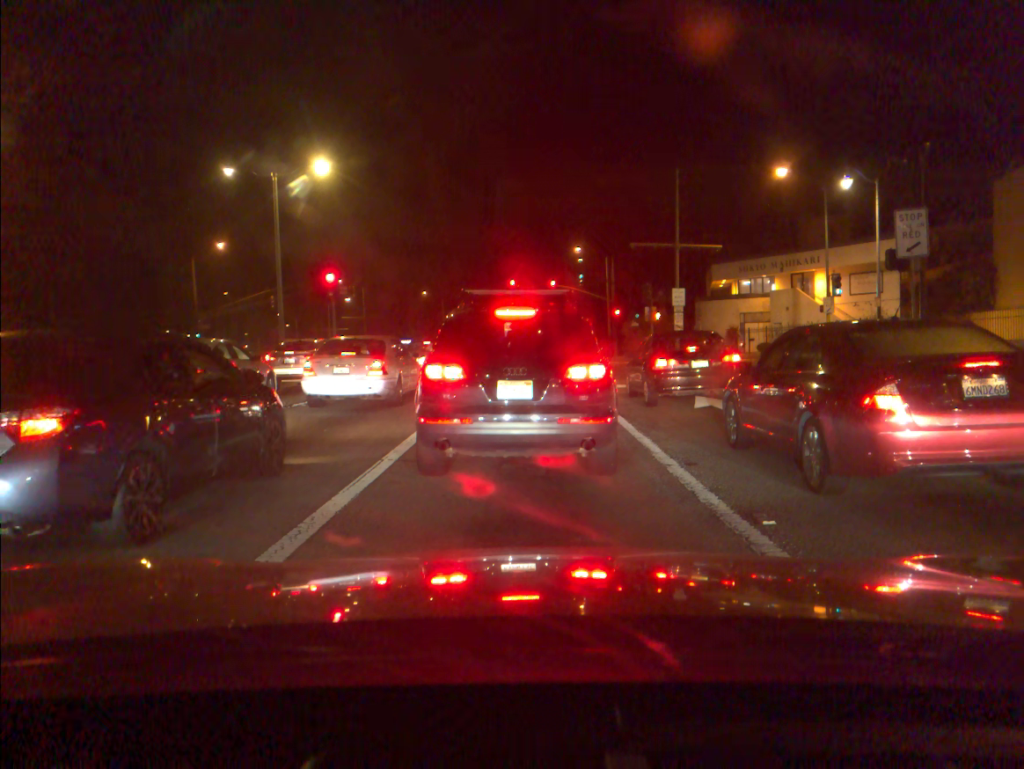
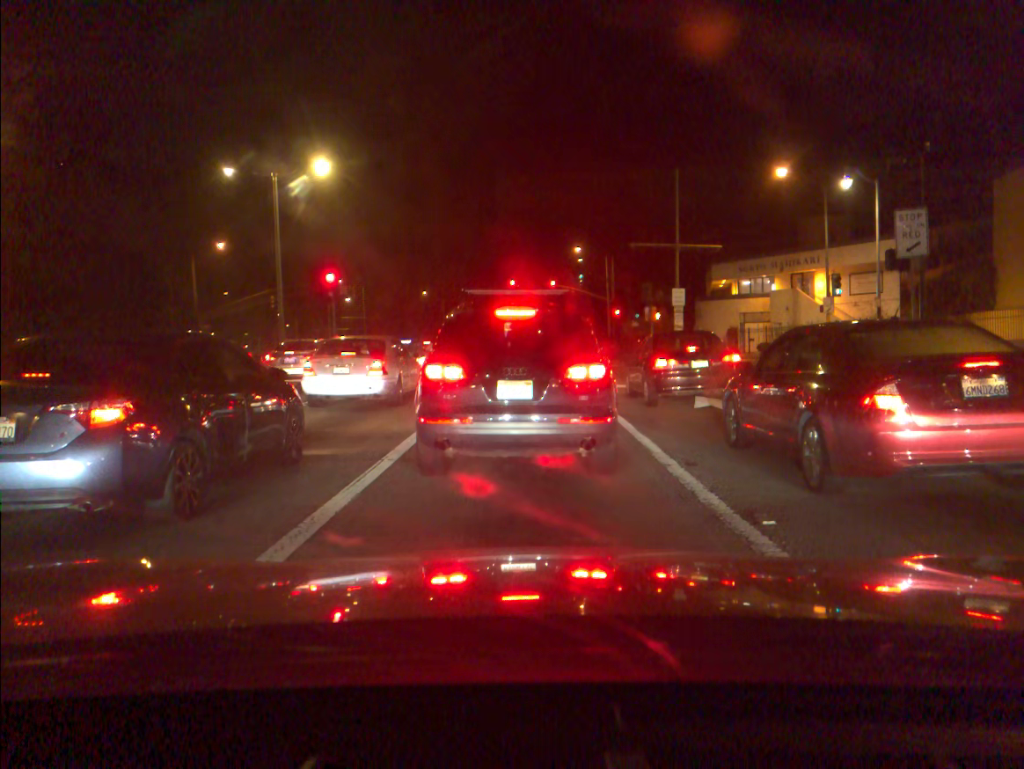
(0.0, 0.0) m; 0°
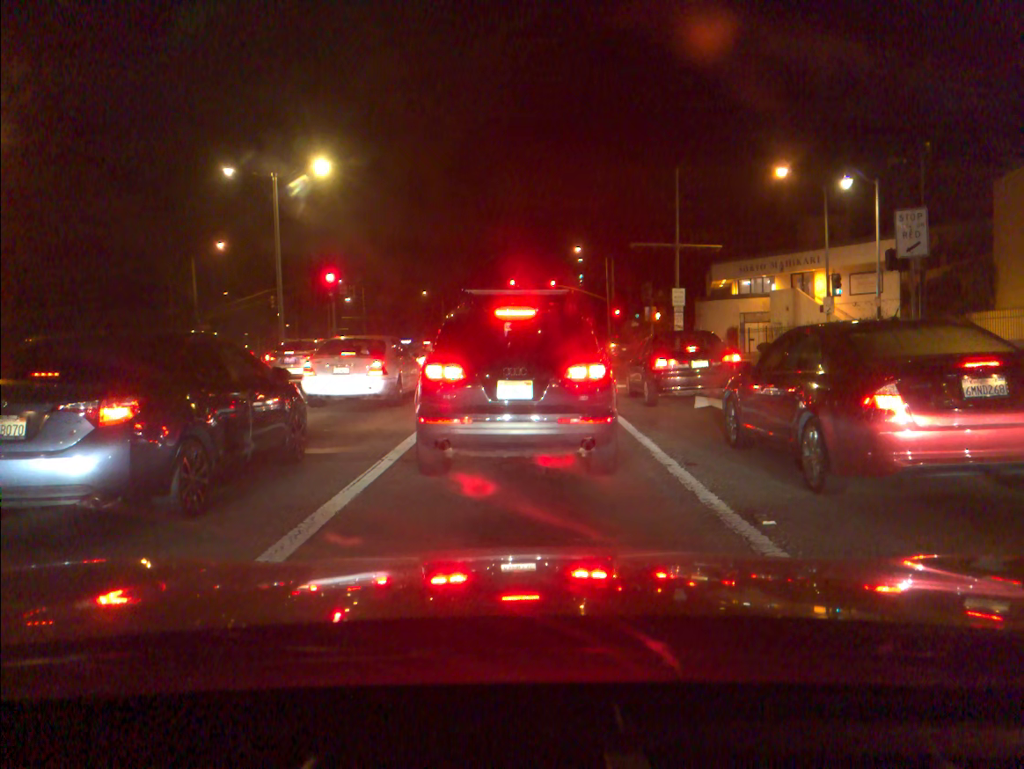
(0.0, 0.0) m; 0°
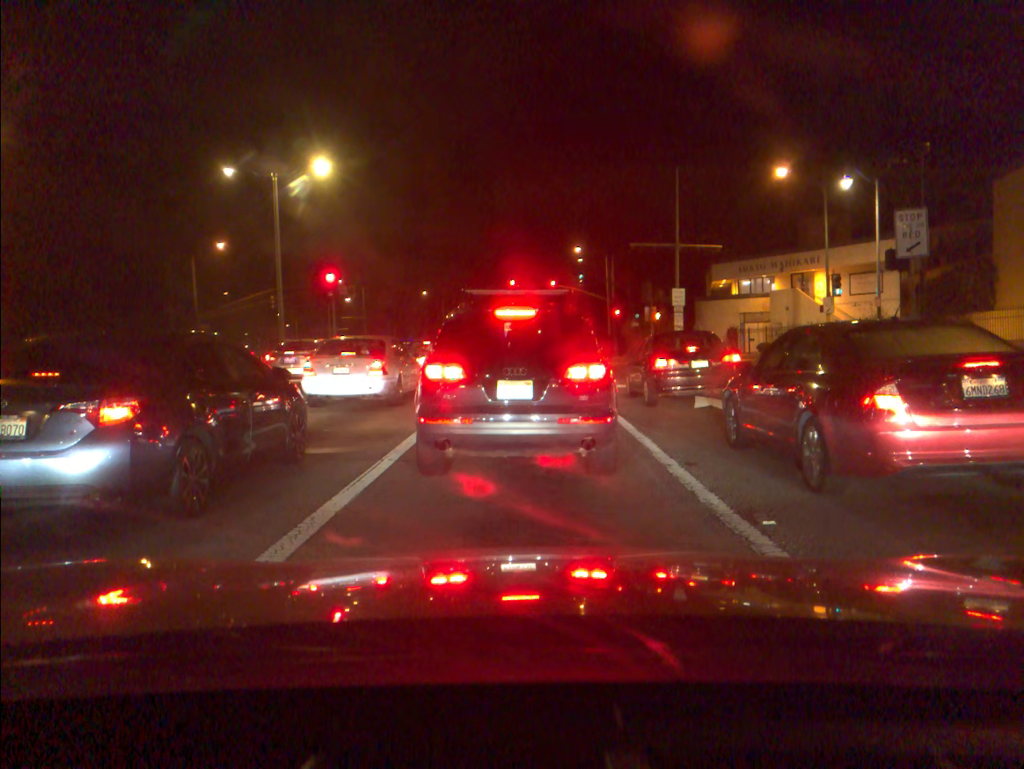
(0.0, 0.0) m; 0°
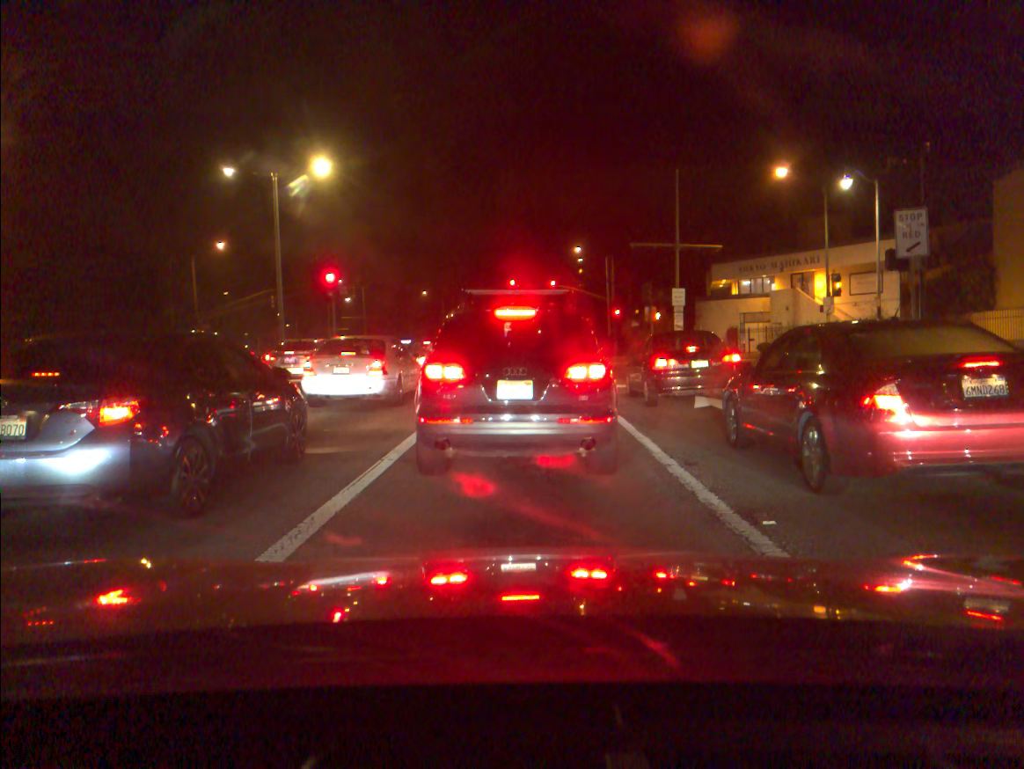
(0.0, 0.0) m; 0°
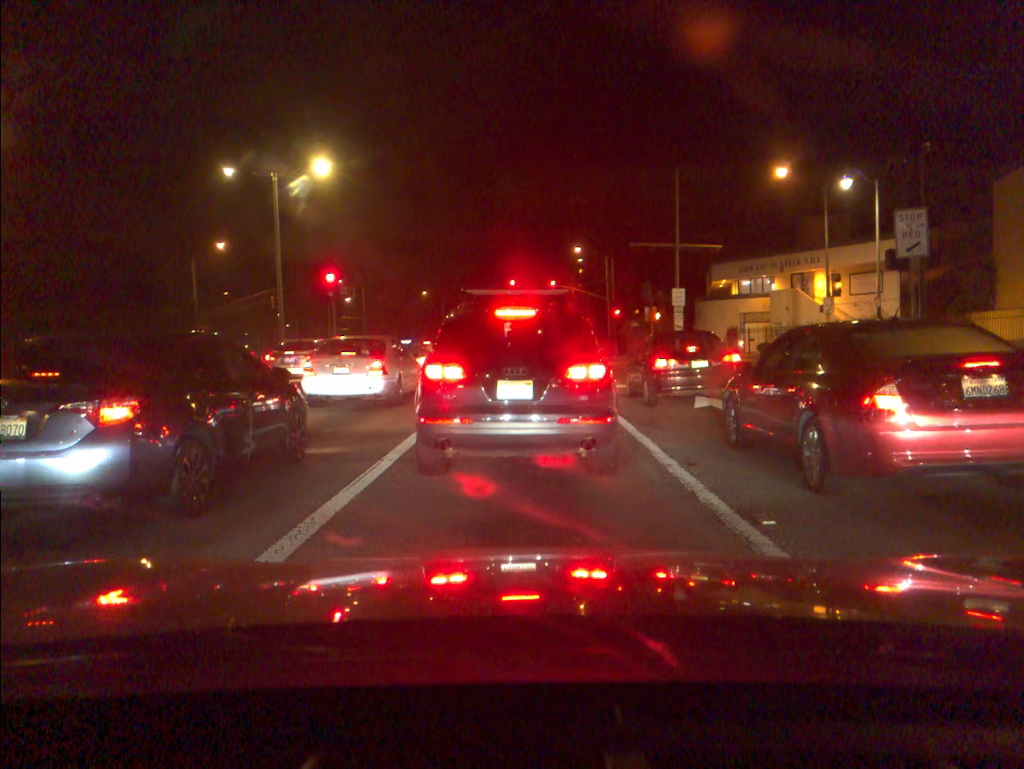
(0.0, 0.0) m; 0°
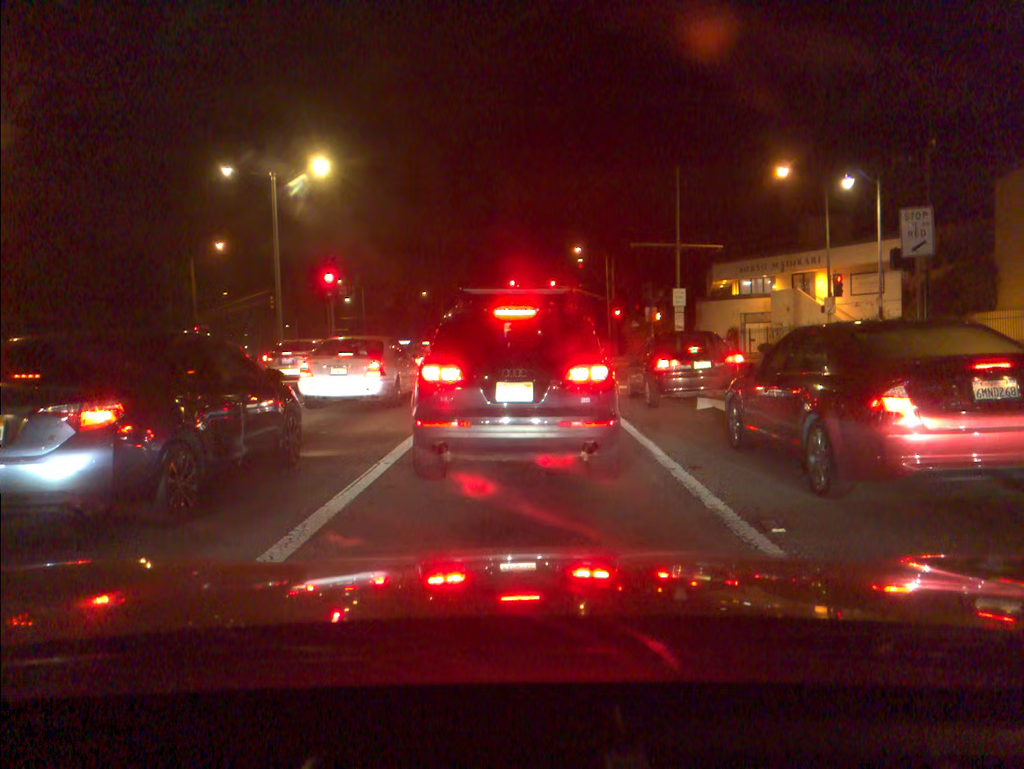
(0.0, +0.2) m; 0°
